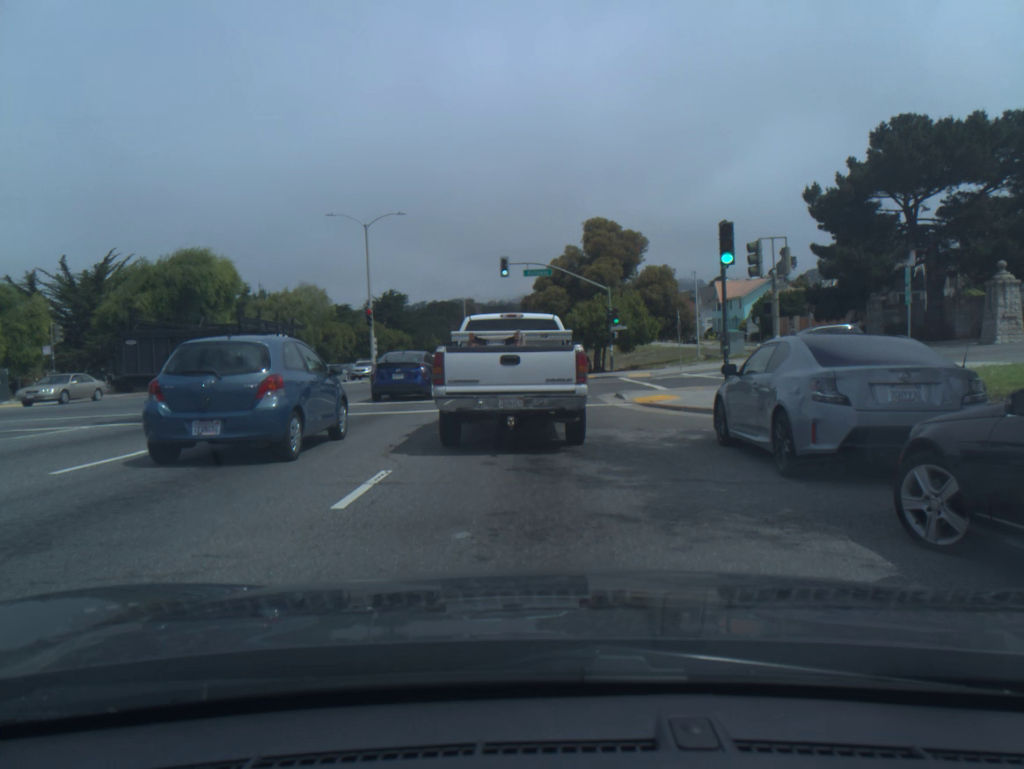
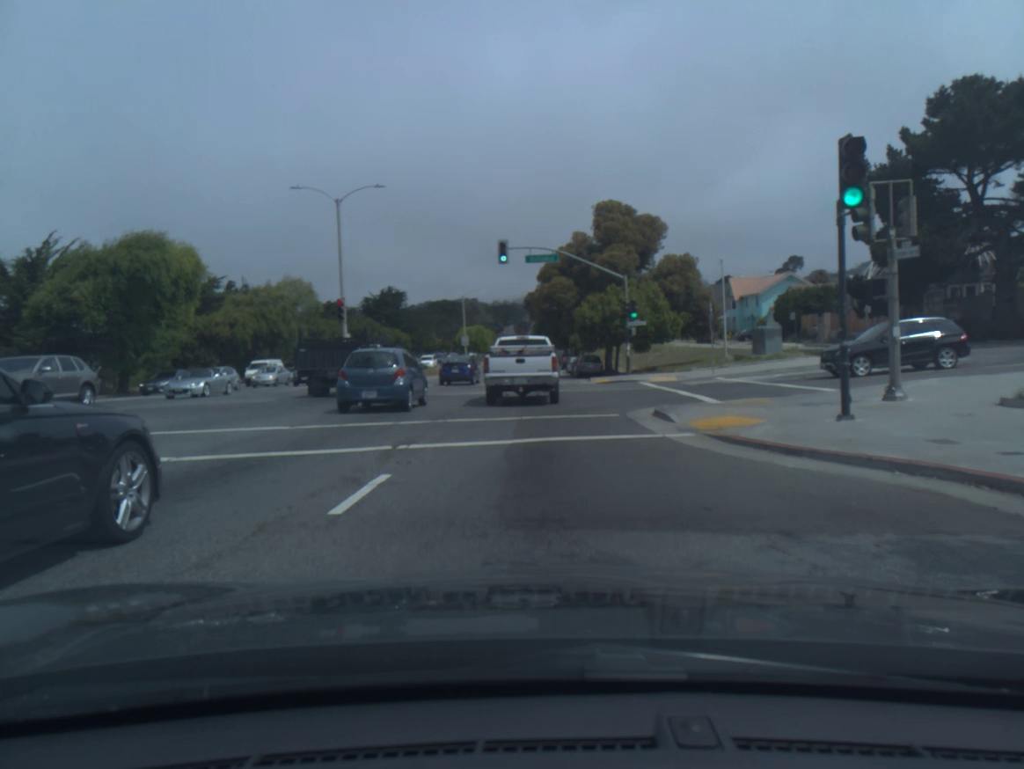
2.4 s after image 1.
(+0.1, +7.4) m; +1°
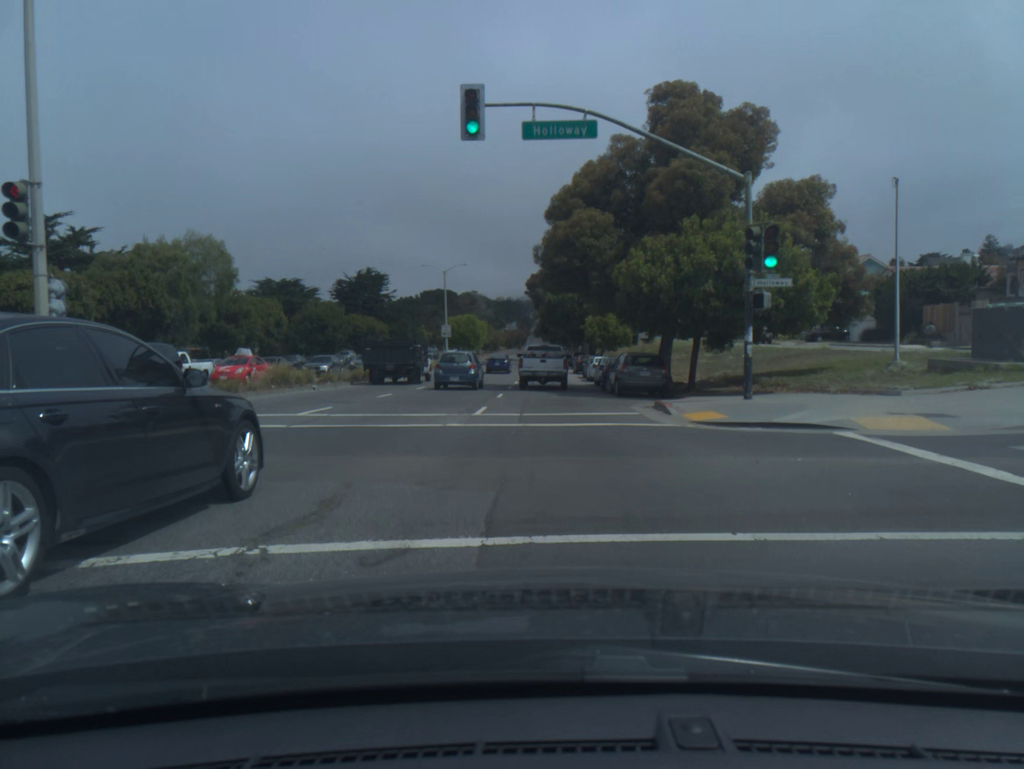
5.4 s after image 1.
(-0.1, +23.6) m; 0°
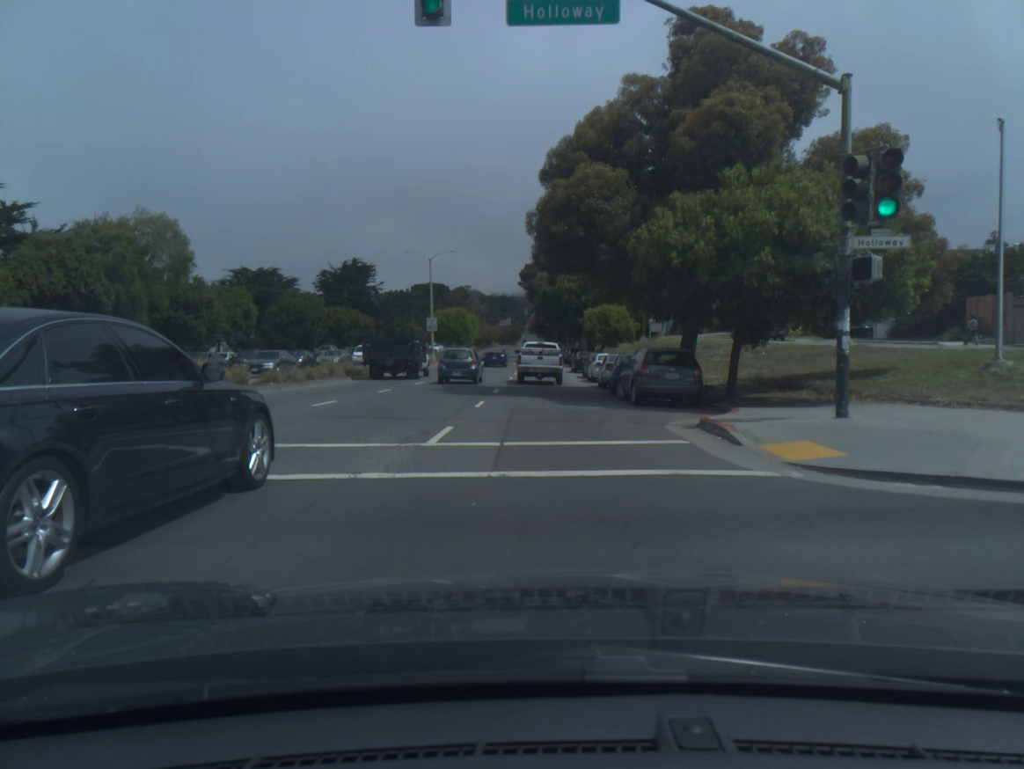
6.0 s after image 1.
(0.0, +6.3) m; 0°
